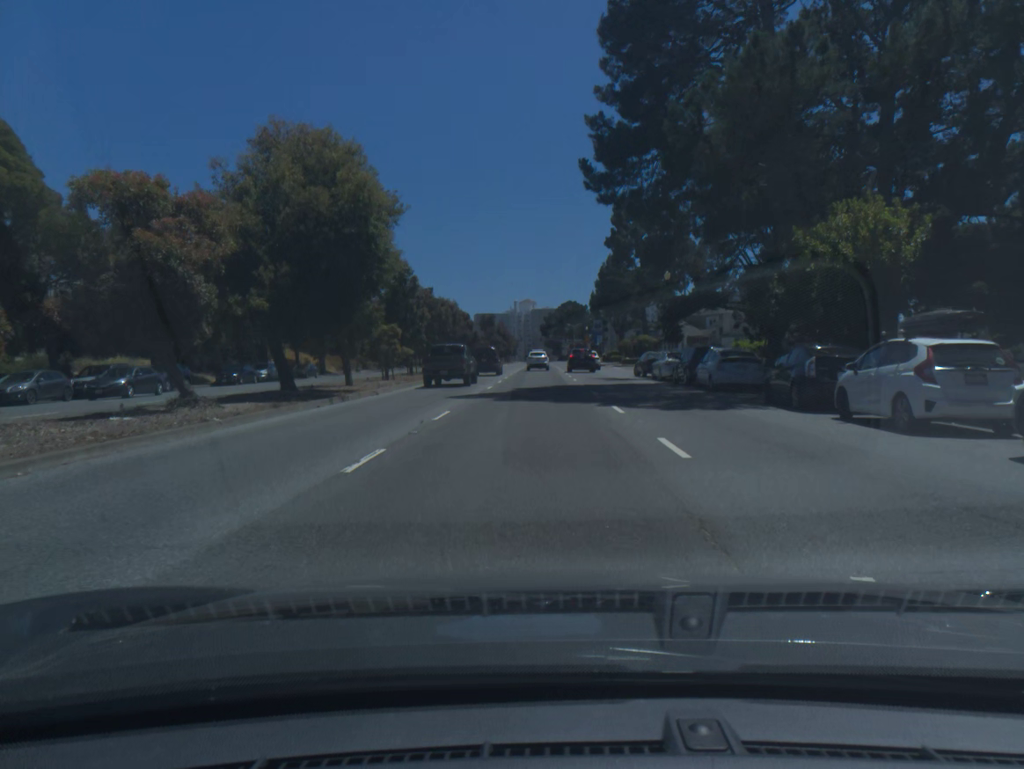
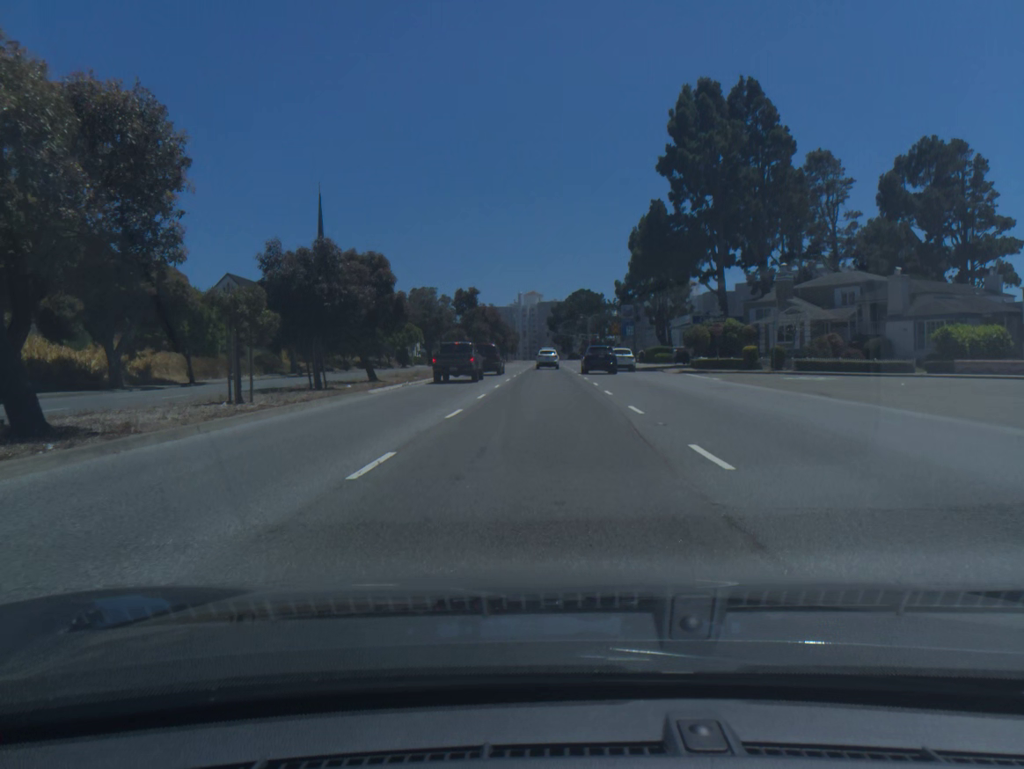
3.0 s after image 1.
(-0.3, +44.1) m; 0°
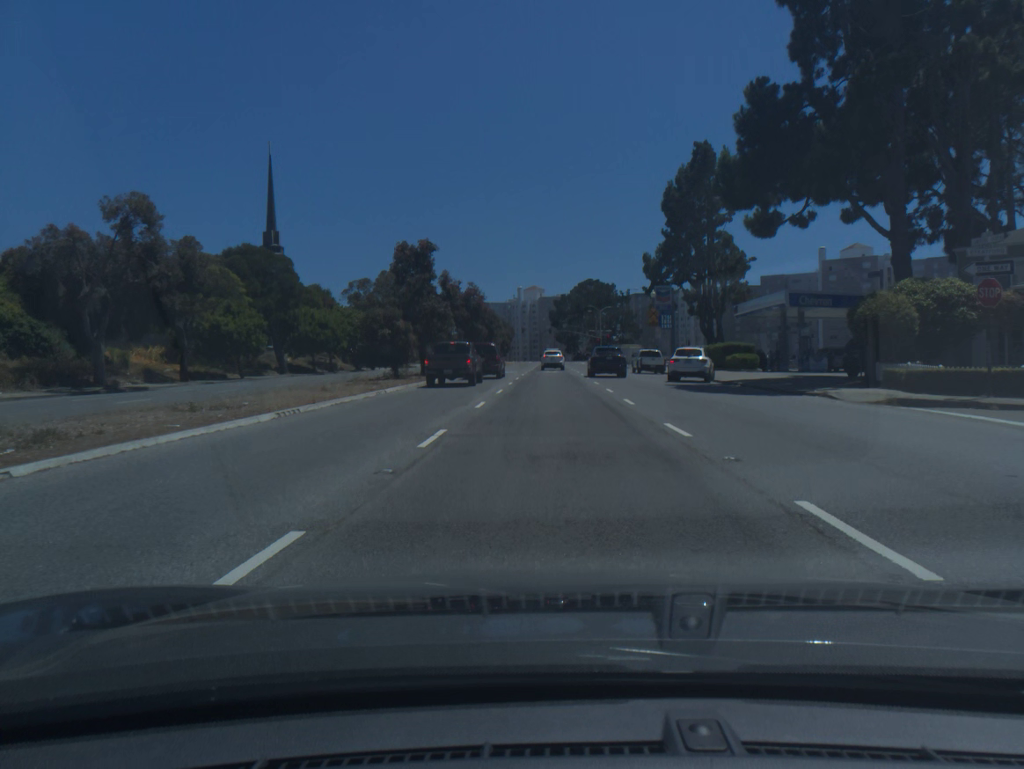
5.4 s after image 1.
(-0.2, +33.0) m; 0°
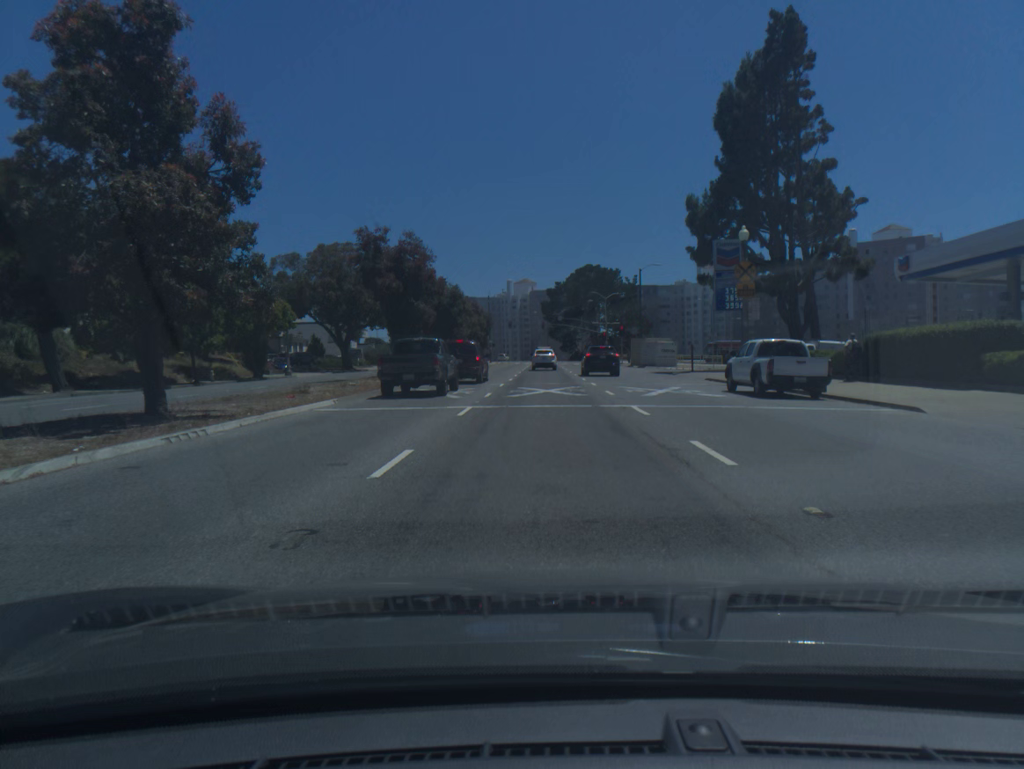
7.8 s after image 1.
(+0.1, +32.0) m; 0°
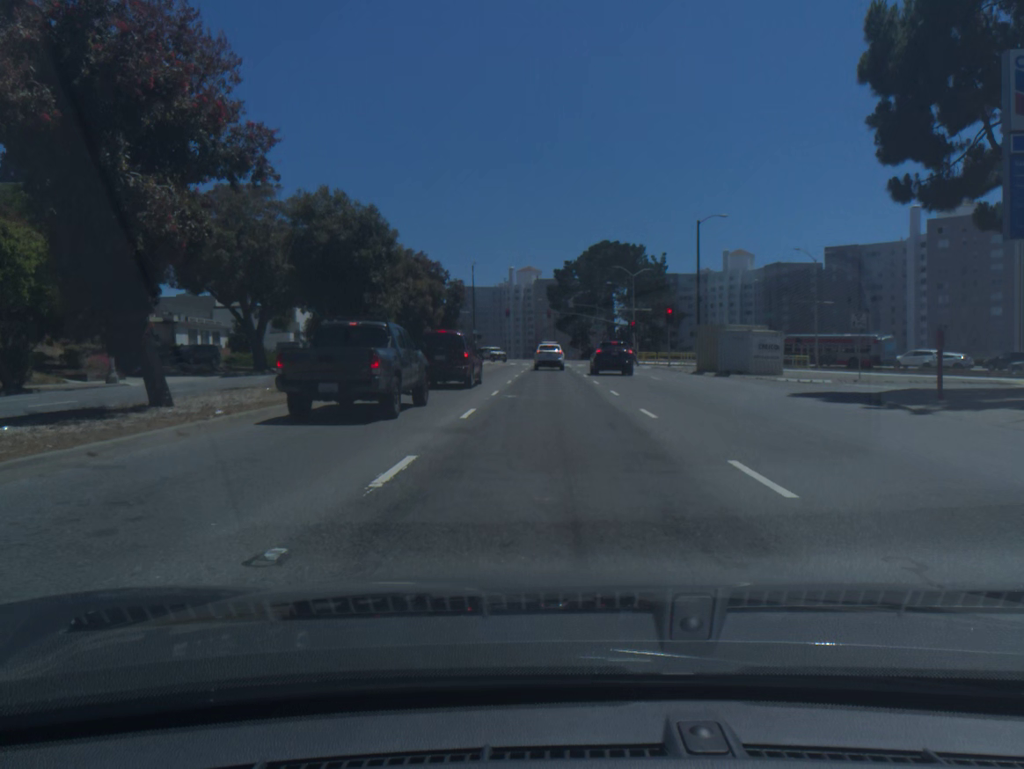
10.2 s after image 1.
(-0.2, +30.8) m; -1°
